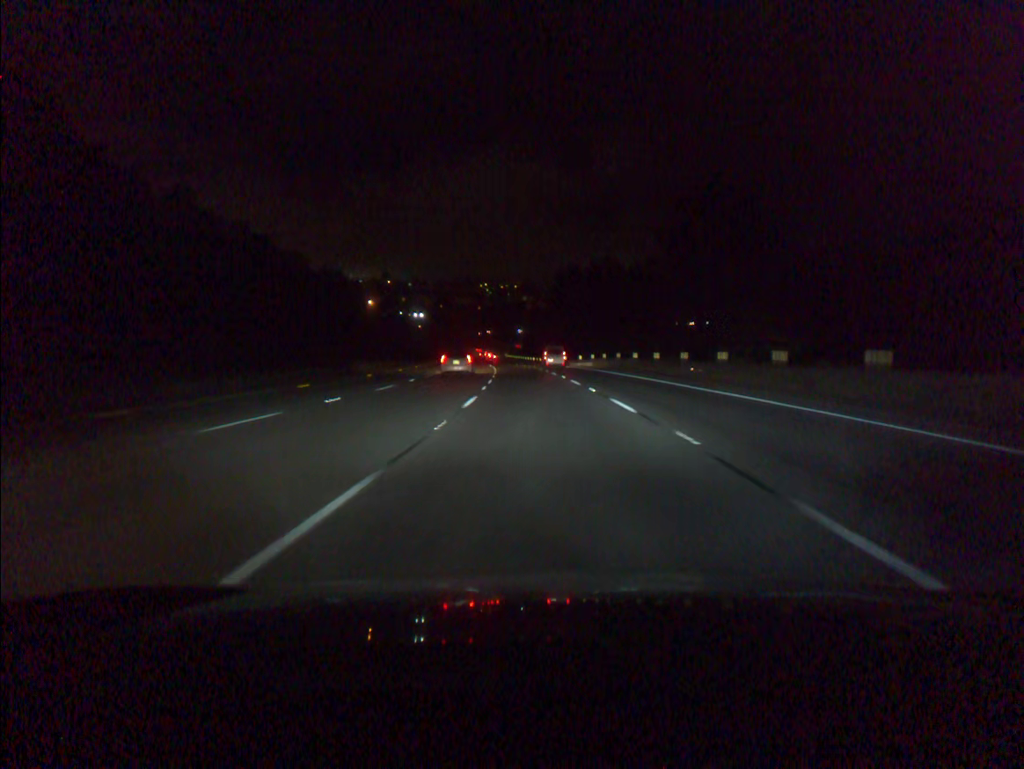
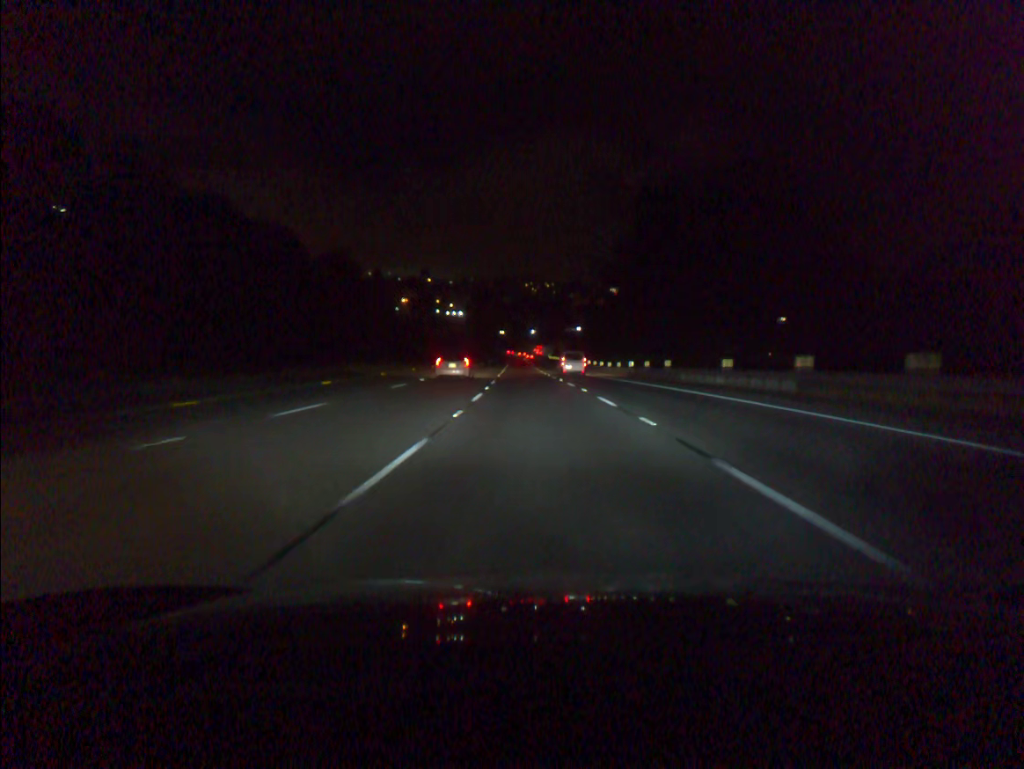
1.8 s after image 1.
(-1.6, +55.2) m; -3°
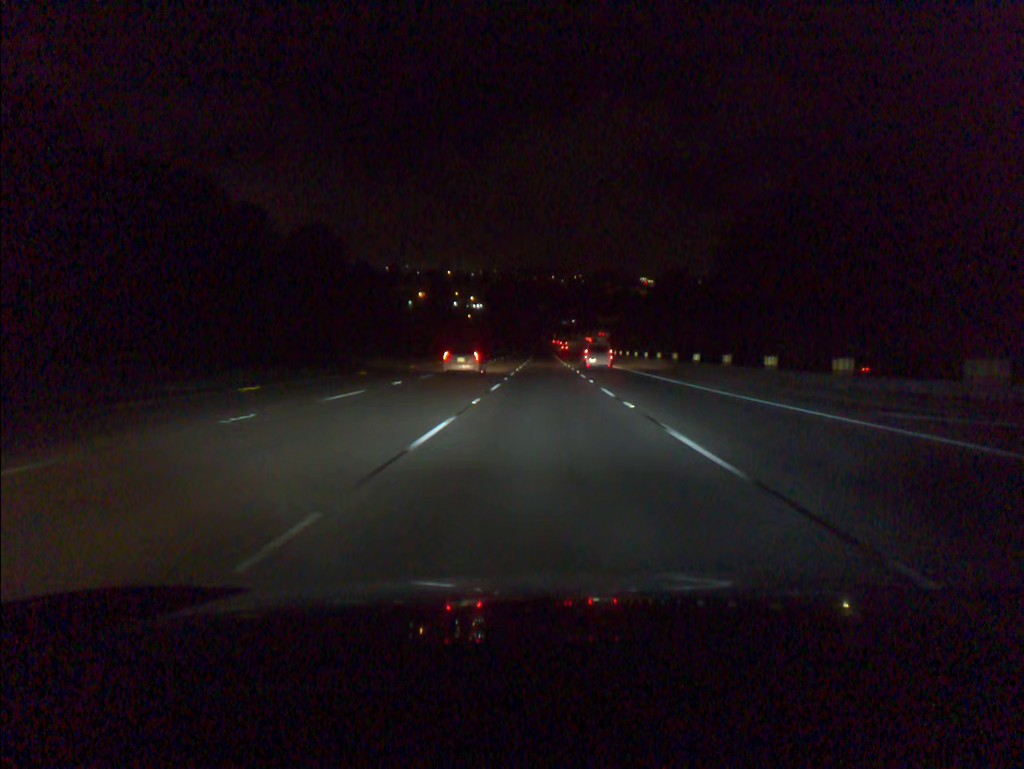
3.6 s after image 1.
(-1.2, +55.1) m; -2°
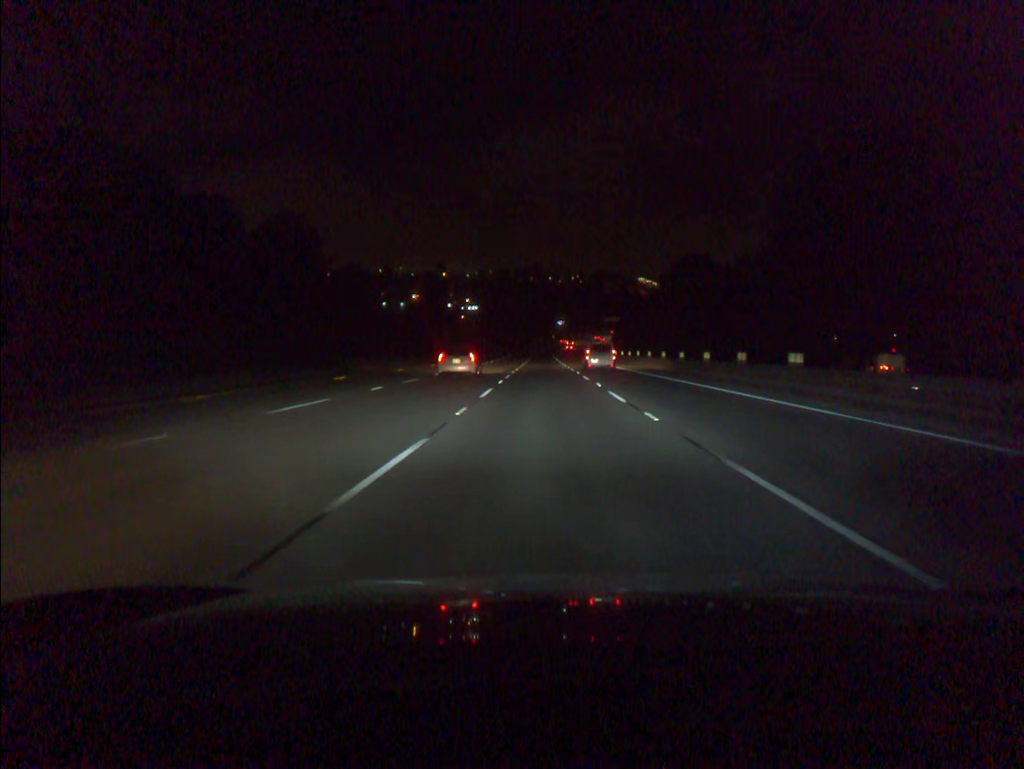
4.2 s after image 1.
(0.0, +18.4) m; 0°
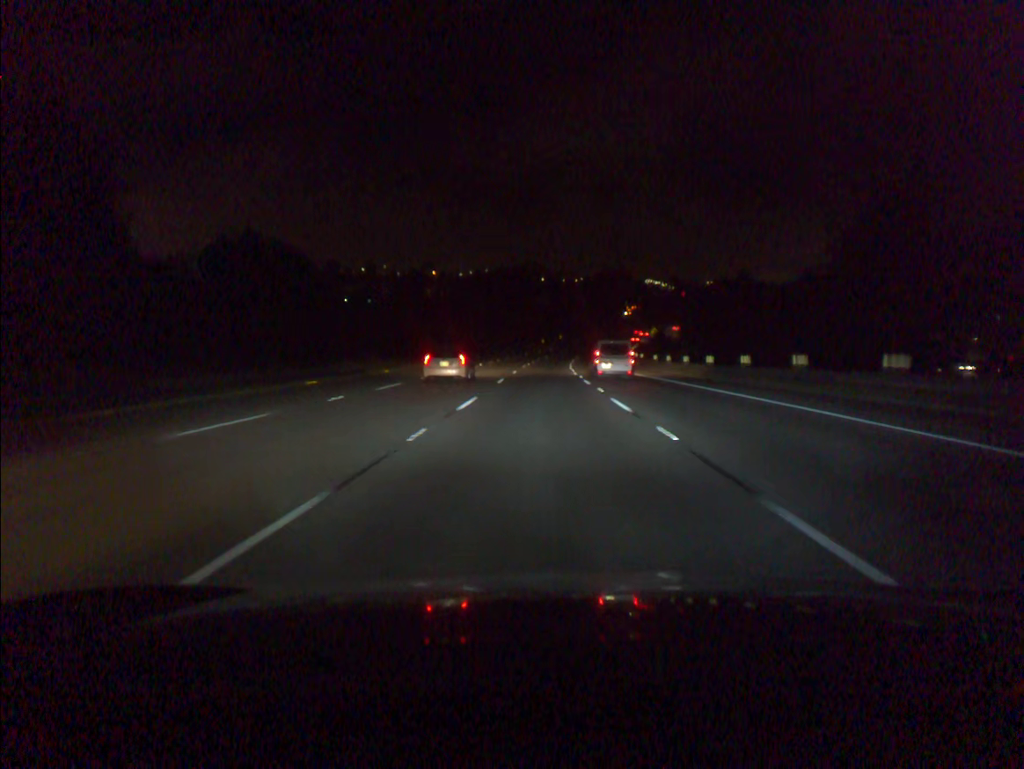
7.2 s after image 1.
(+0.1, +91.6) m; 0°
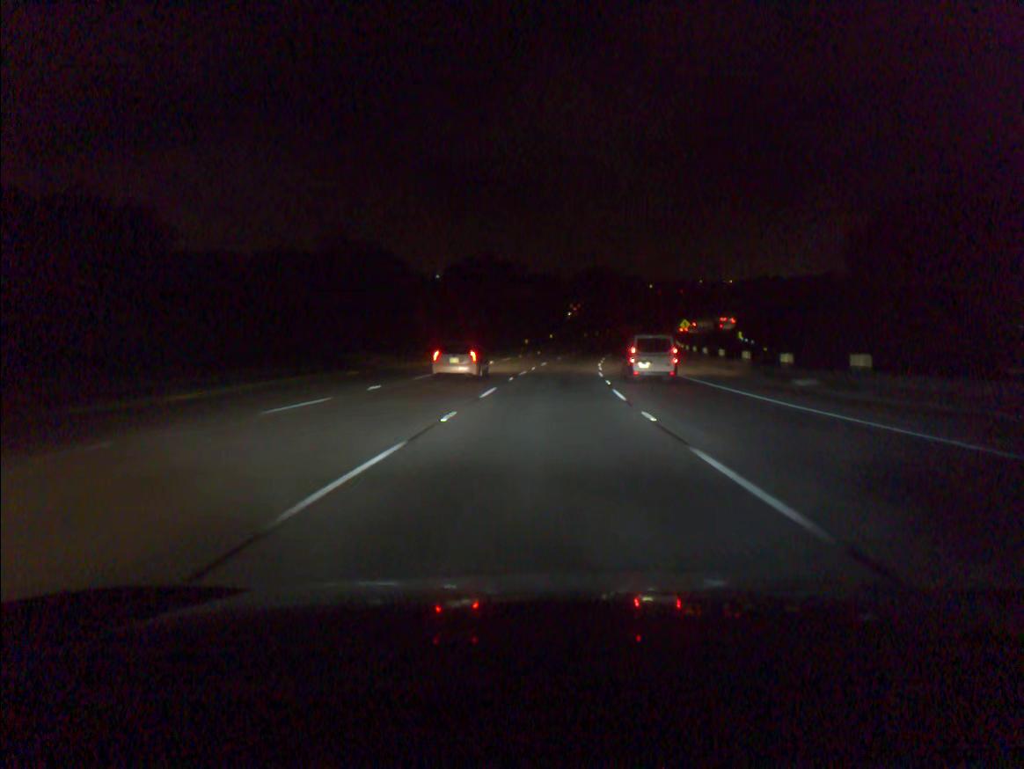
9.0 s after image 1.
(+0.3, +54.8) m; +1°
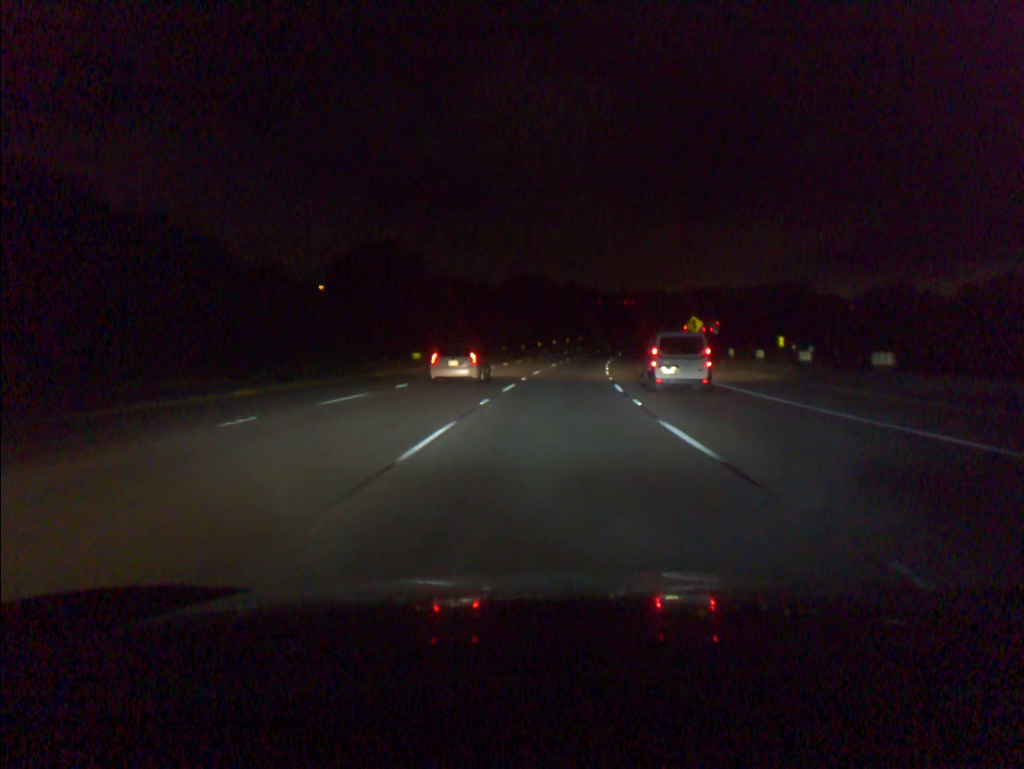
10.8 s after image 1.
(+2.1, +54.7) m; +5°
